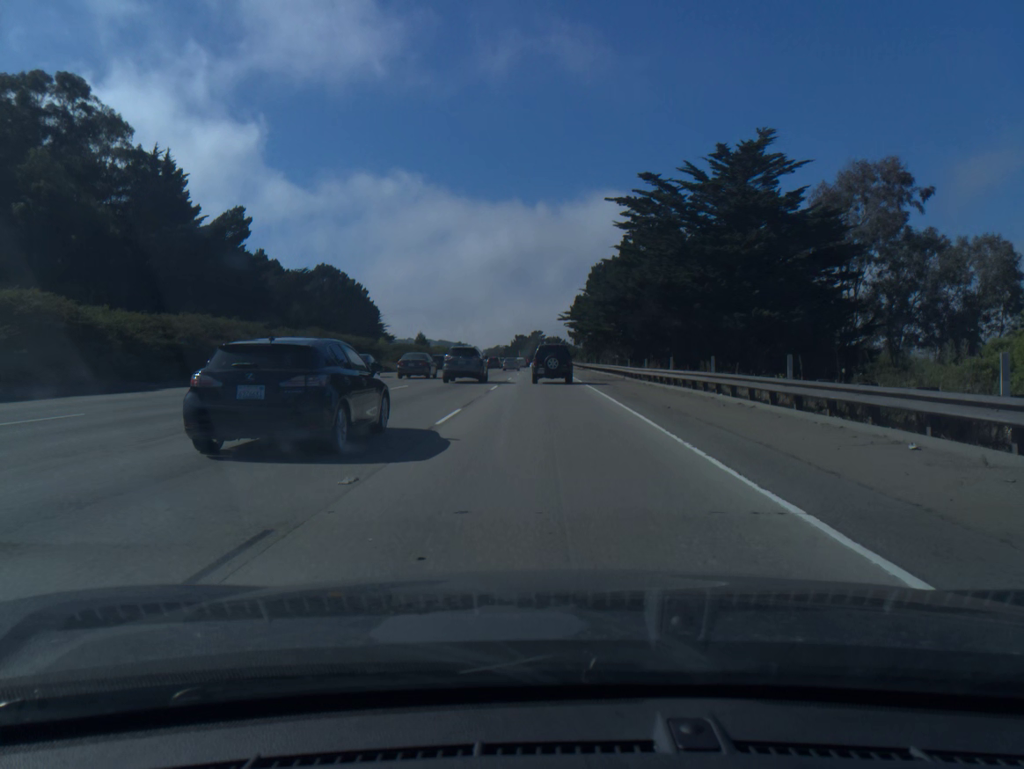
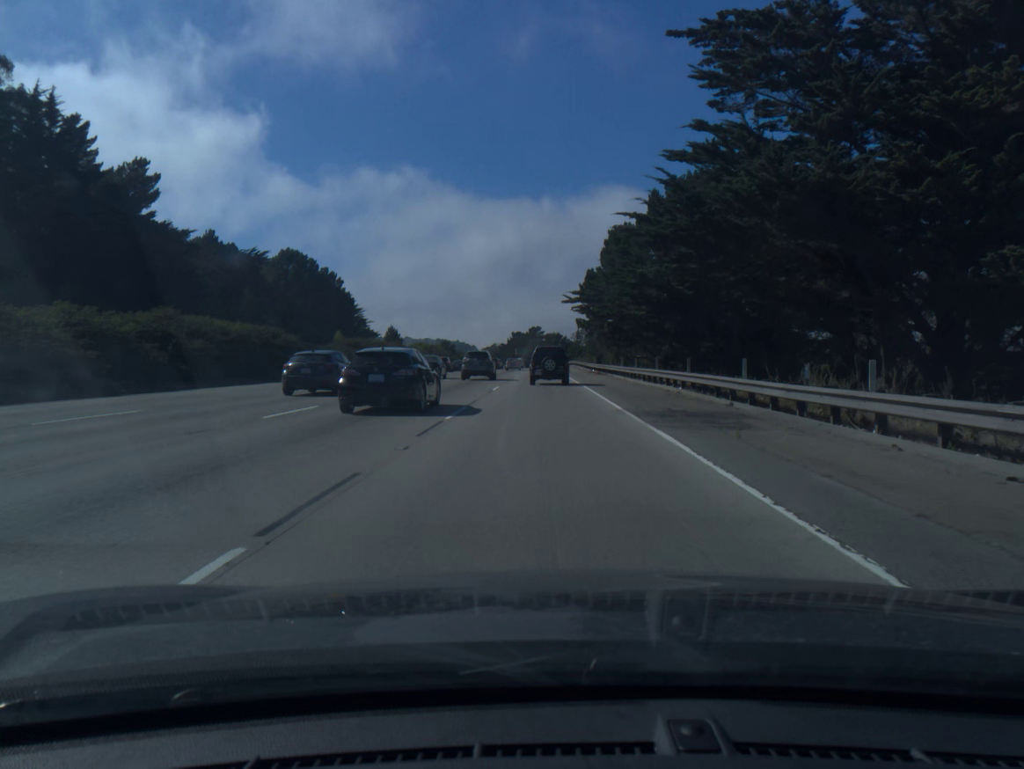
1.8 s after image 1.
(+0.1, +27.0) m; 0°
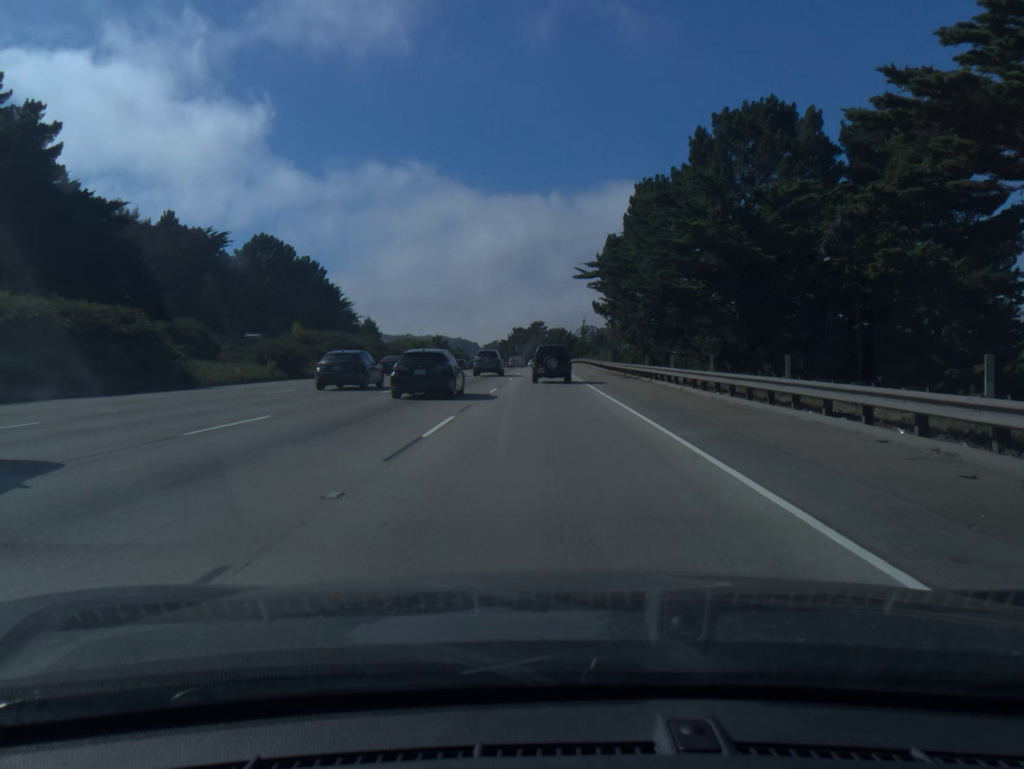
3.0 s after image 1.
(0.0, +18.3) m; 0°
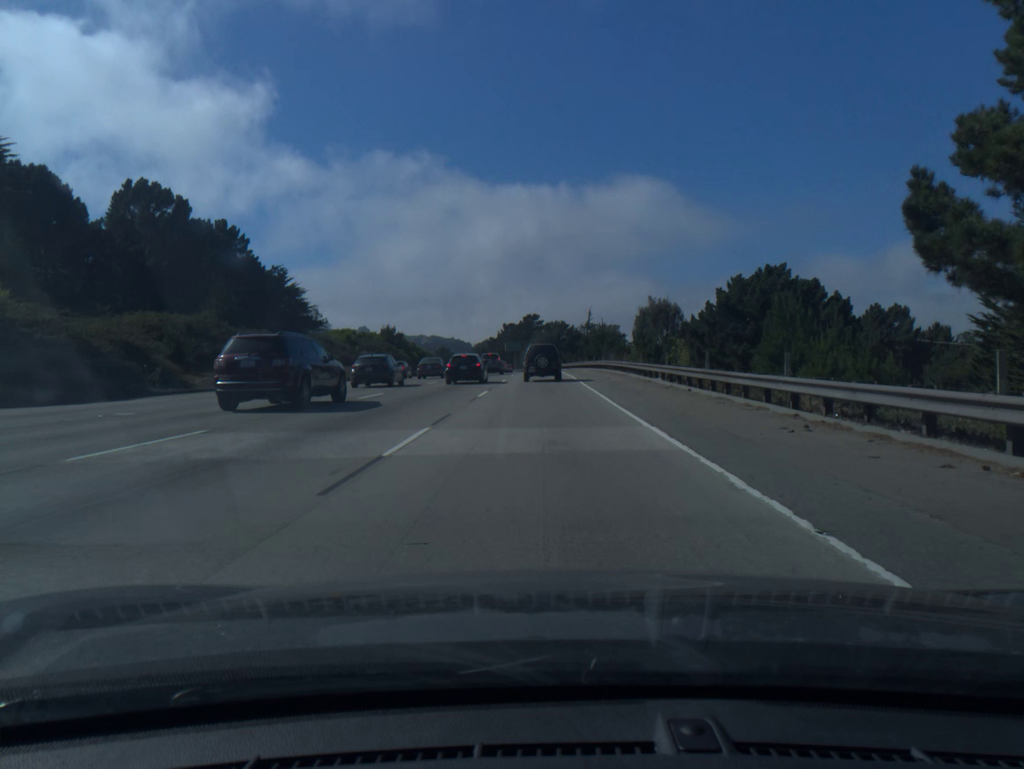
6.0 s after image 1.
(+0.3, +46.3) m; 0°
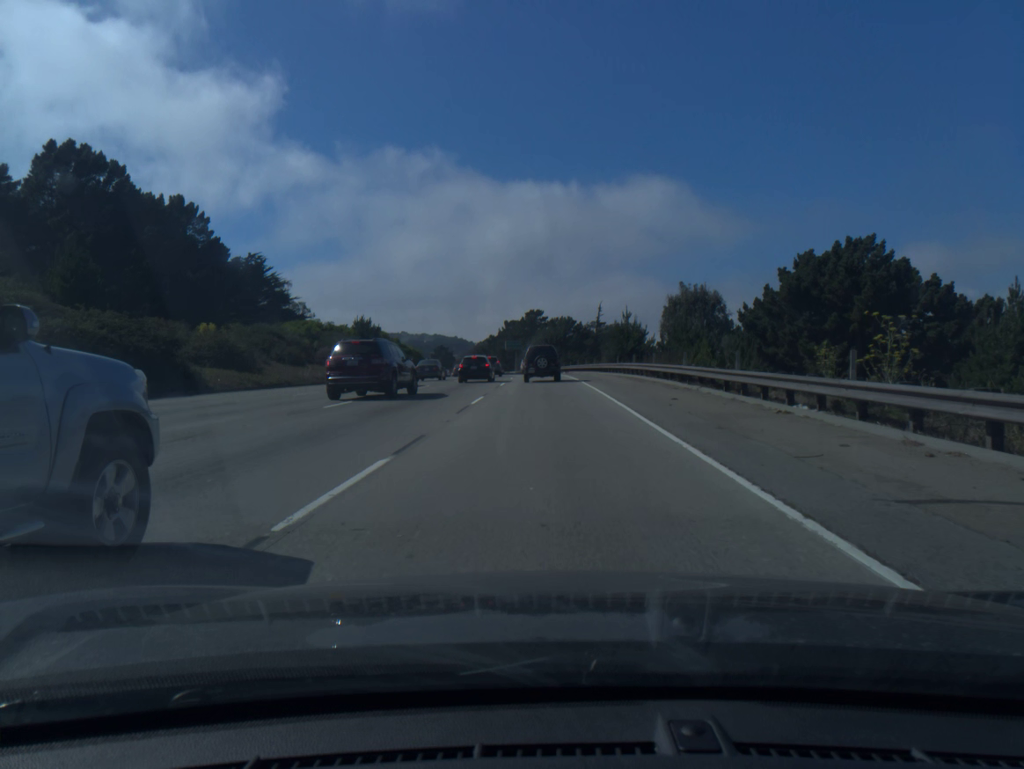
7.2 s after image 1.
(0.0, +18.6) m; 0°
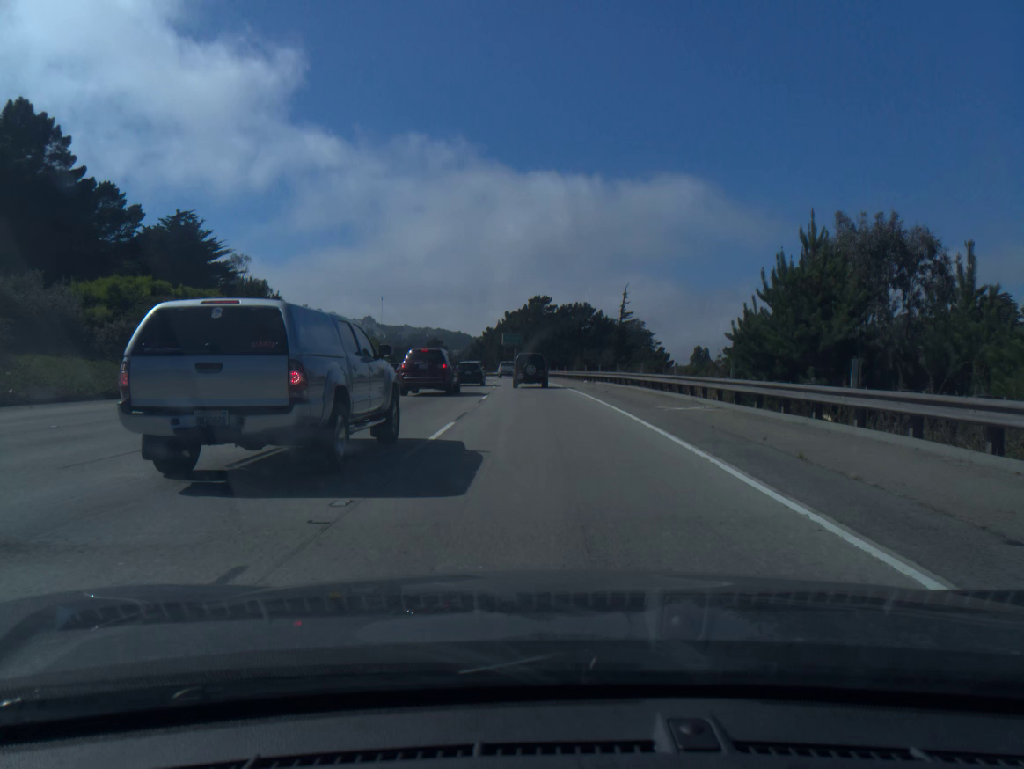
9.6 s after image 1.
(-0.1, +37.7) m; 0°
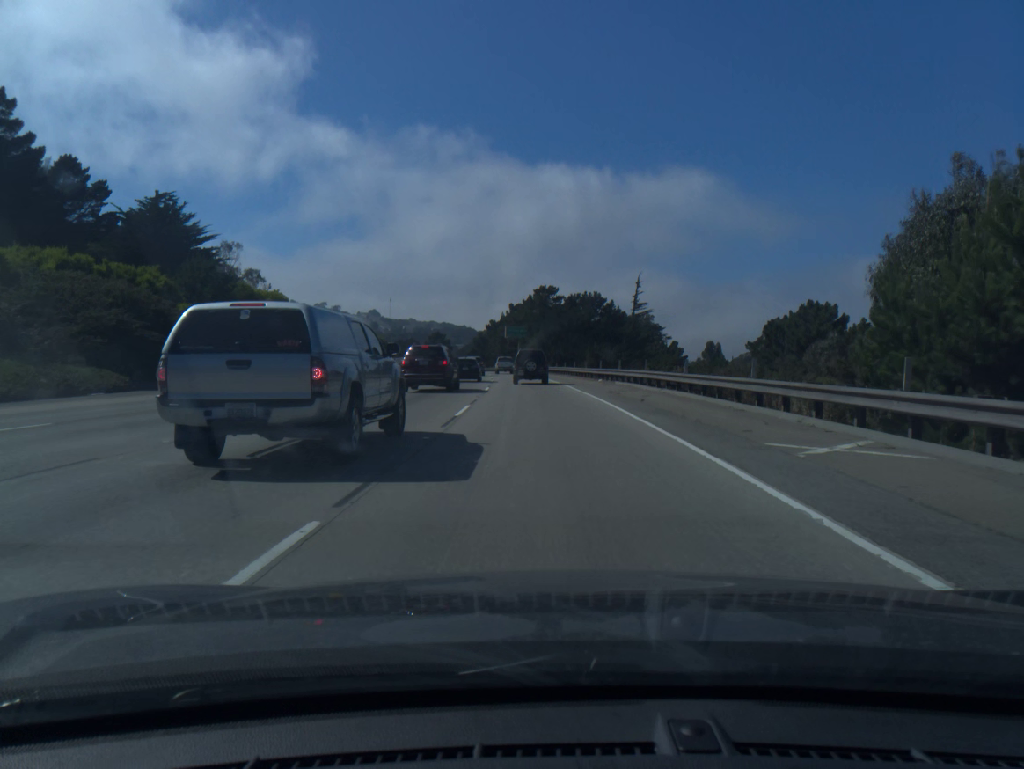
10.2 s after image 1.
(0.0, +9.6) m; 0°
